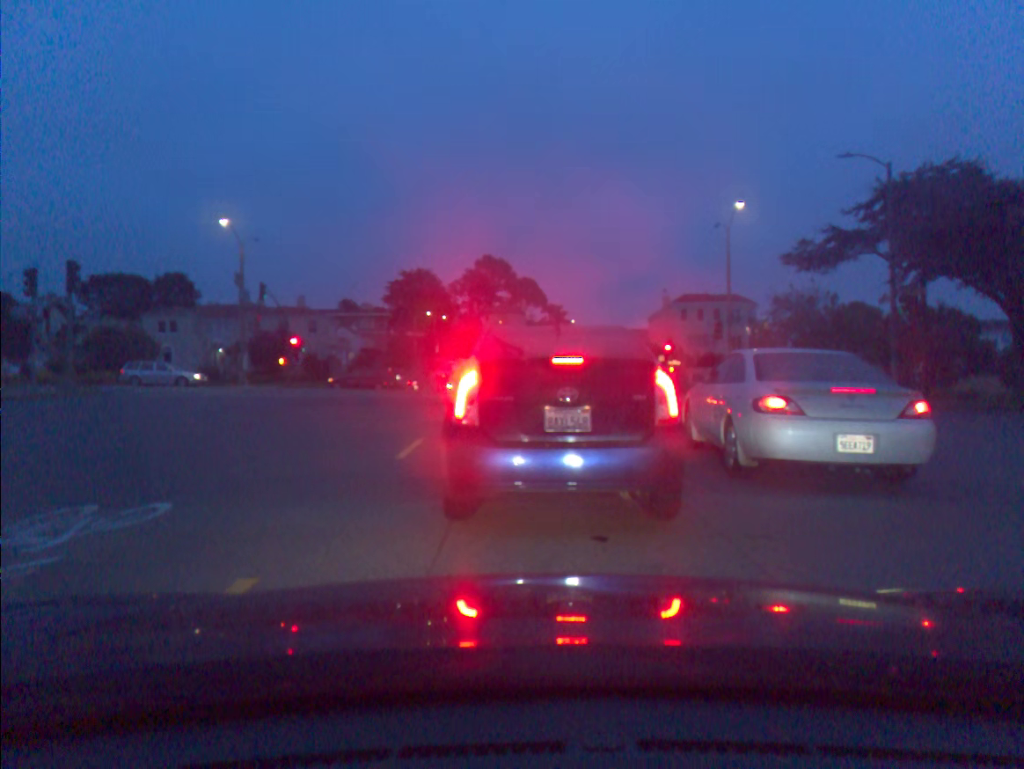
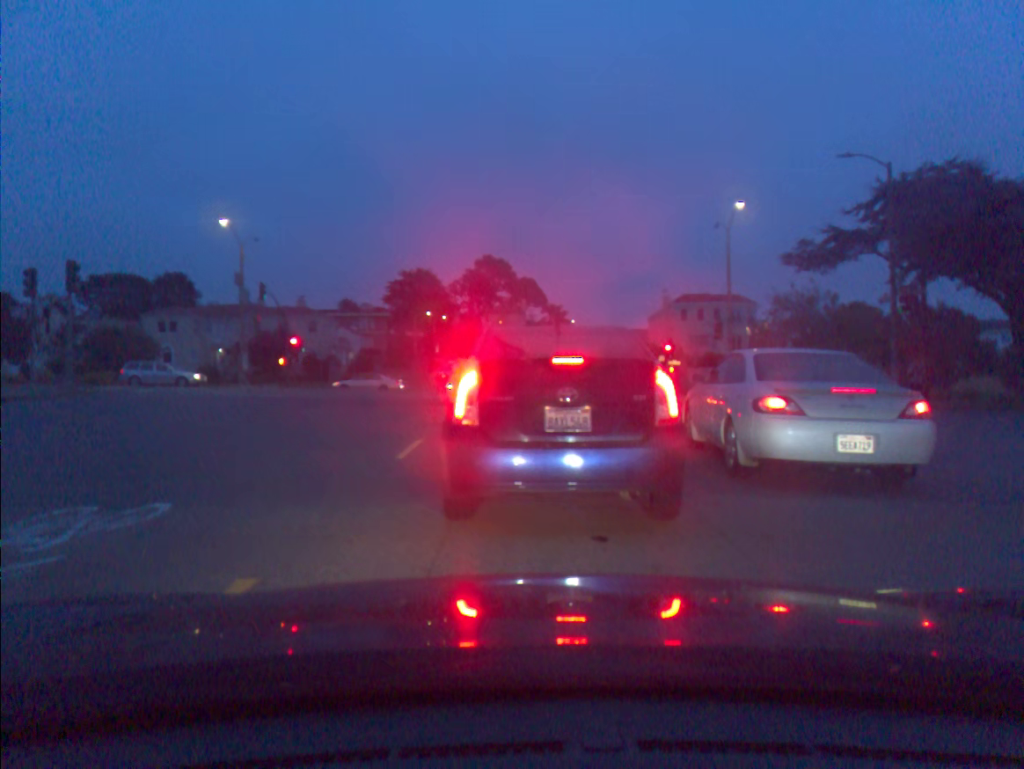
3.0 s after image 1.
(0.0, 0.0) m; 0°
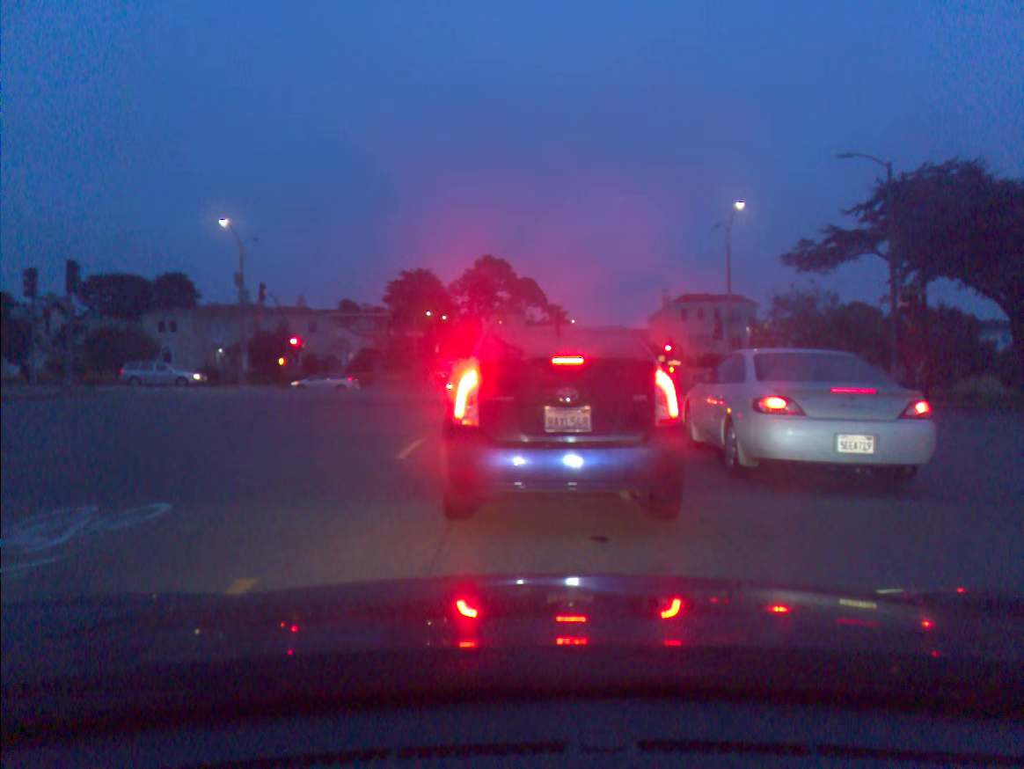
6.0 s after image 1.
(0.0, 0.0) m; 0°
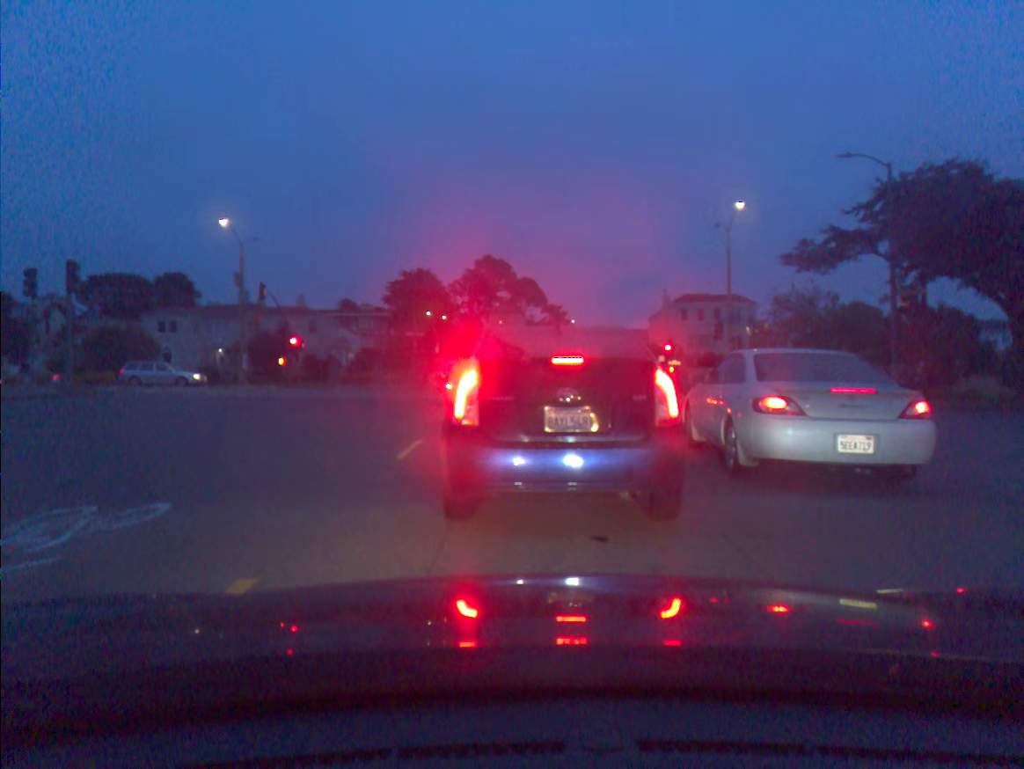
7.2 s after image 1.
(0.0, 0.0) m; 0°
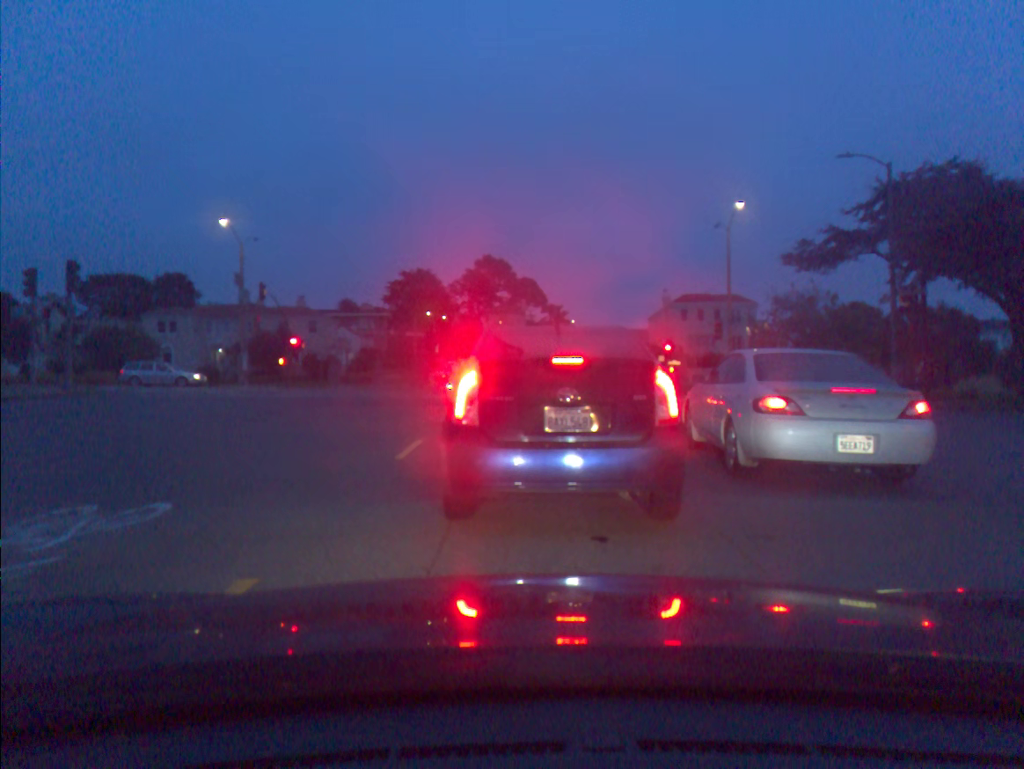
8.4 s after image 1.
(0.0, 0.0) m; 0°
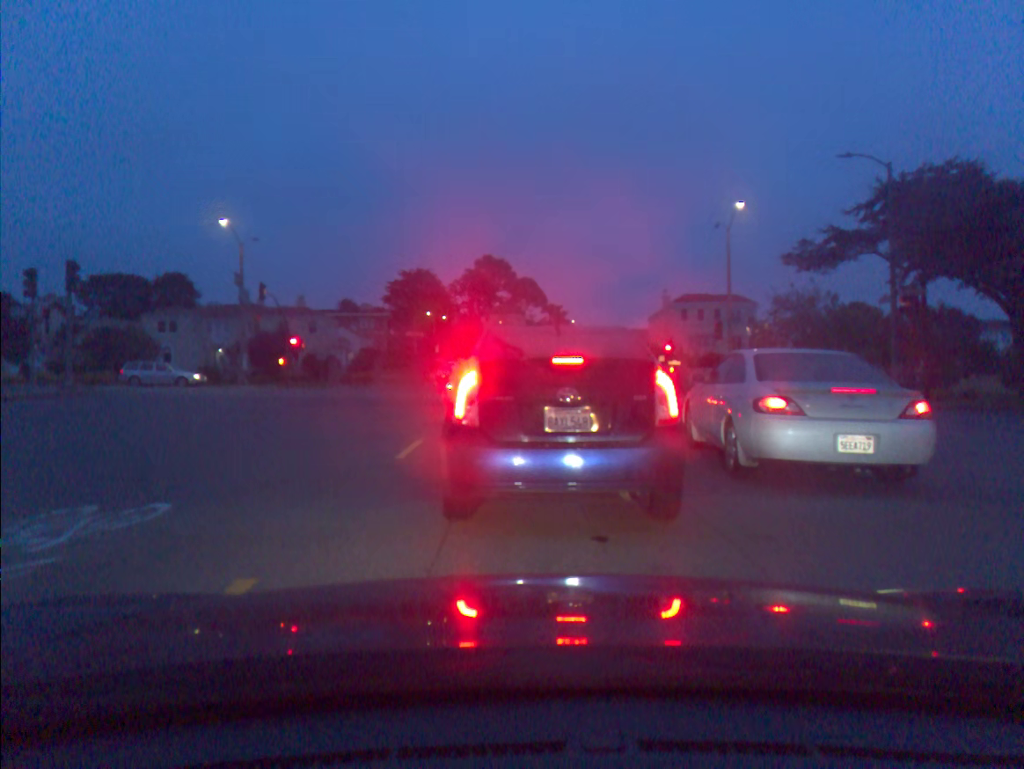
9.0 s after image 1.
(0.0, 0.0) m; 0°
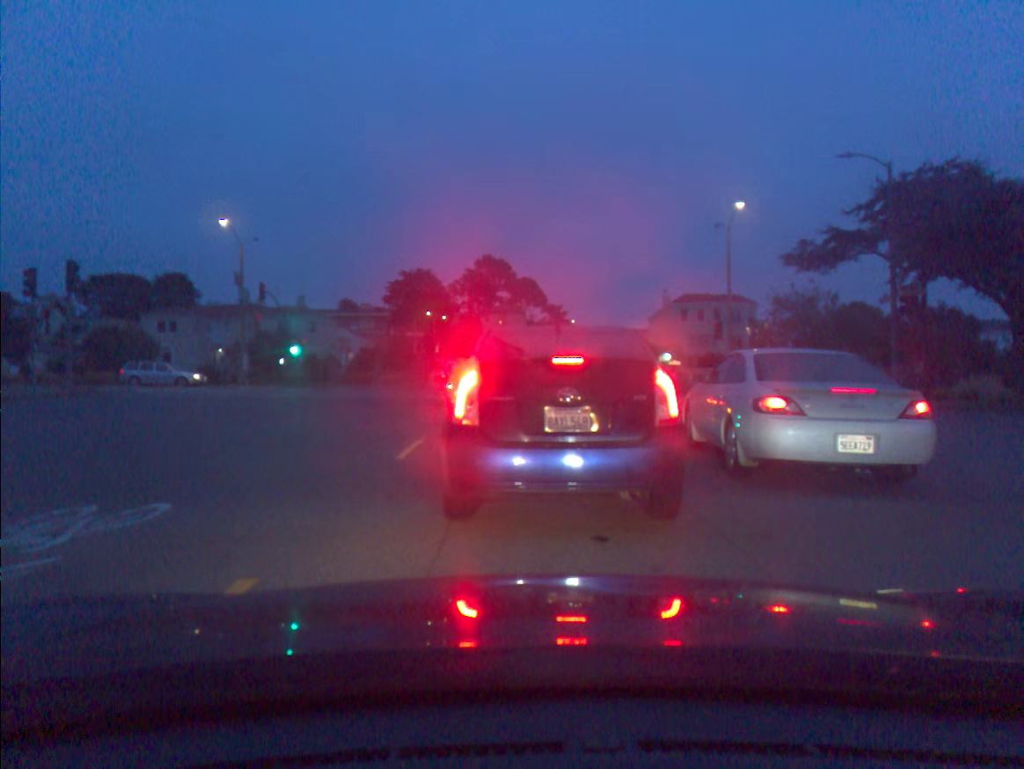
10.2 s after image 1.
(0.0, 0.0) m; 0°
